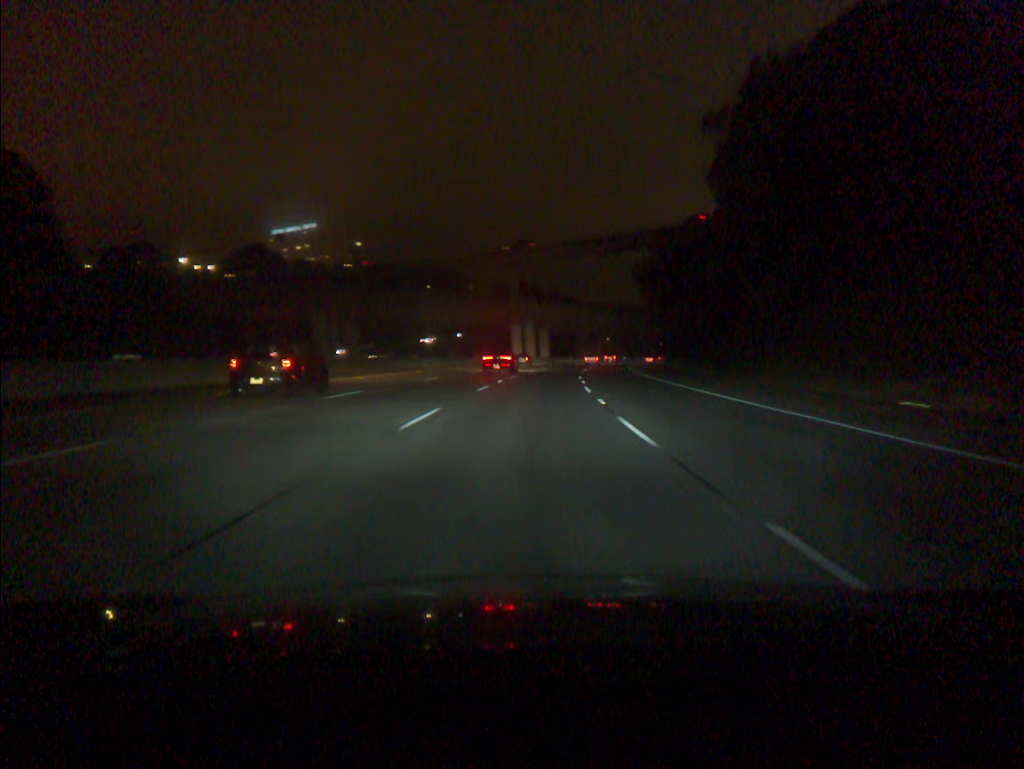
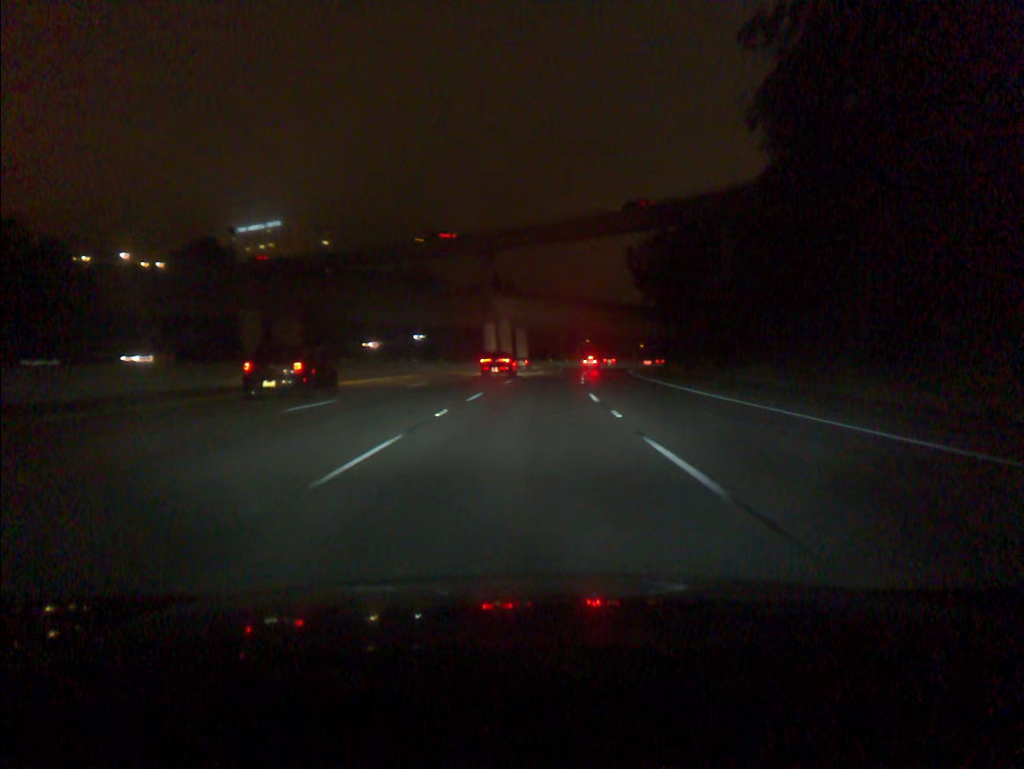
(+0.3, +18.4) m; +2°
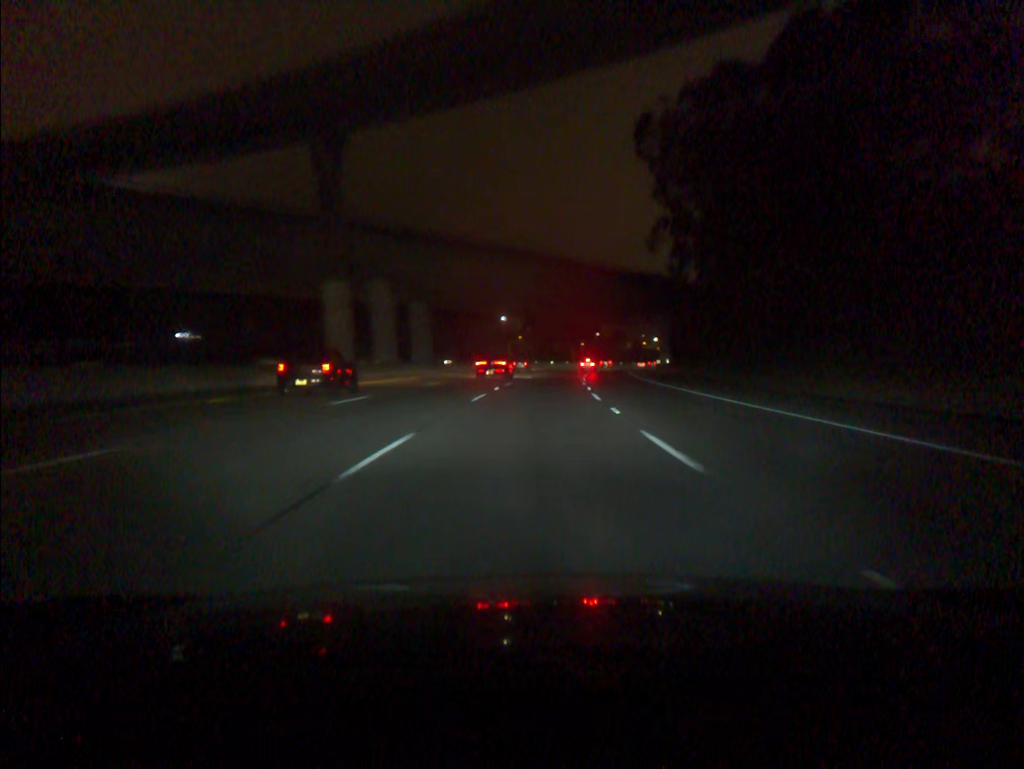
(+2.6, +54.6) m; +5°
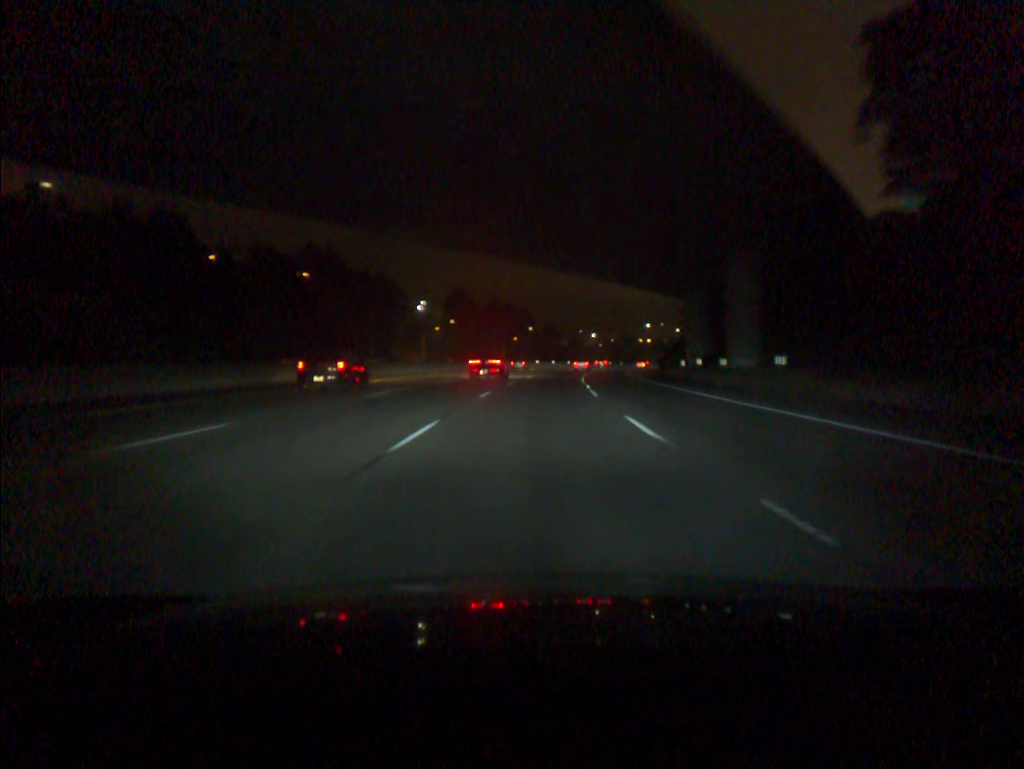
(+2.4, +54.6) m; +5°
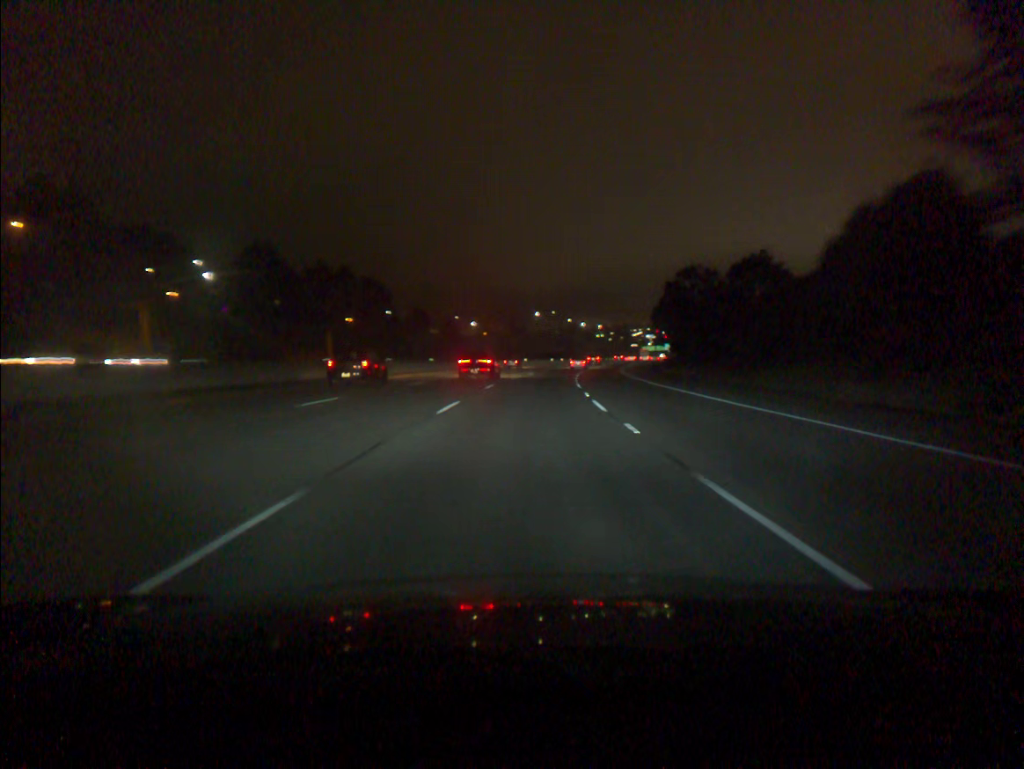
(+7.0, +91.5) m; +9°
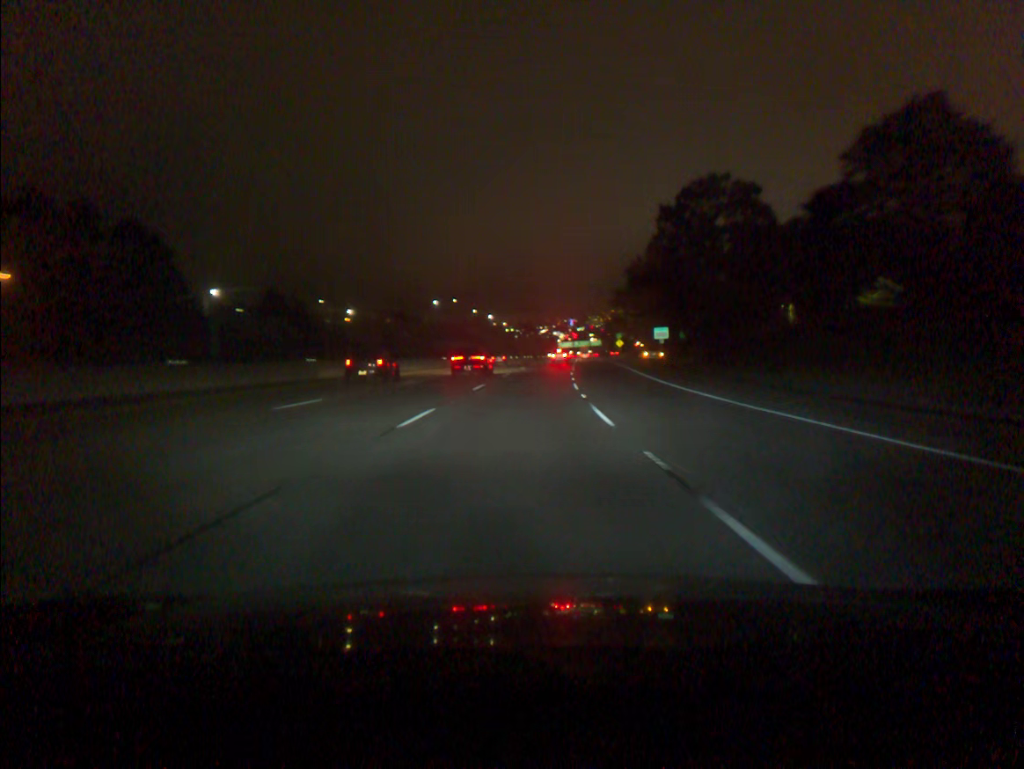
(+4.5, +73.7) m; +7°
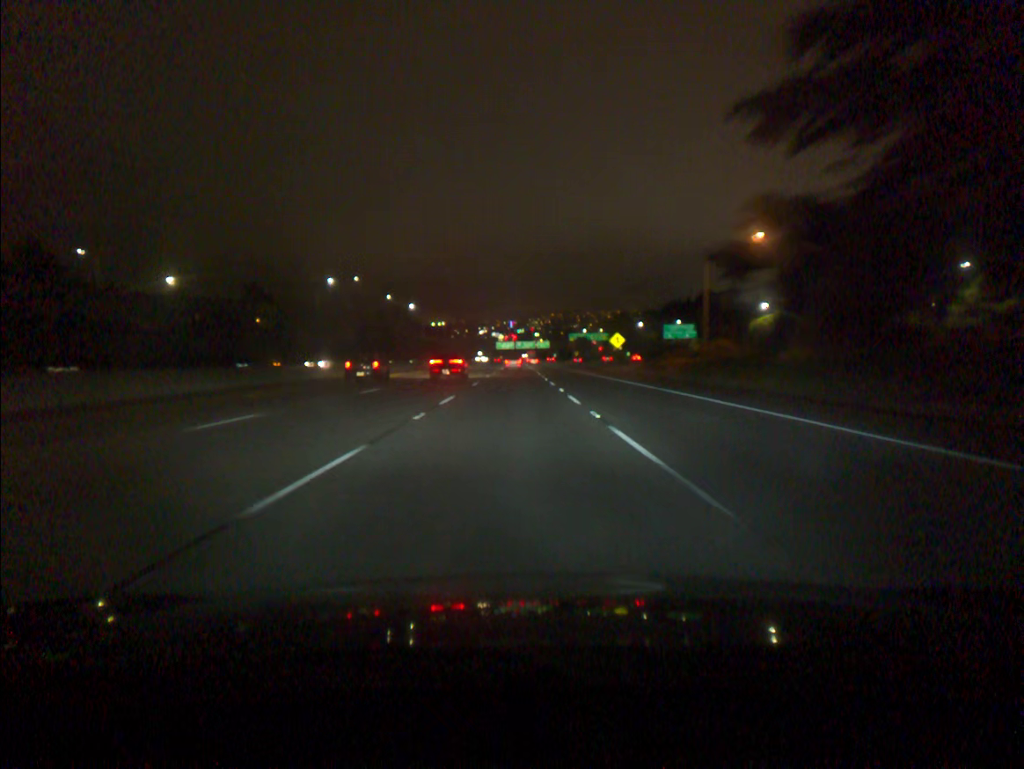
(+5.1, +92.2) m; +5°
